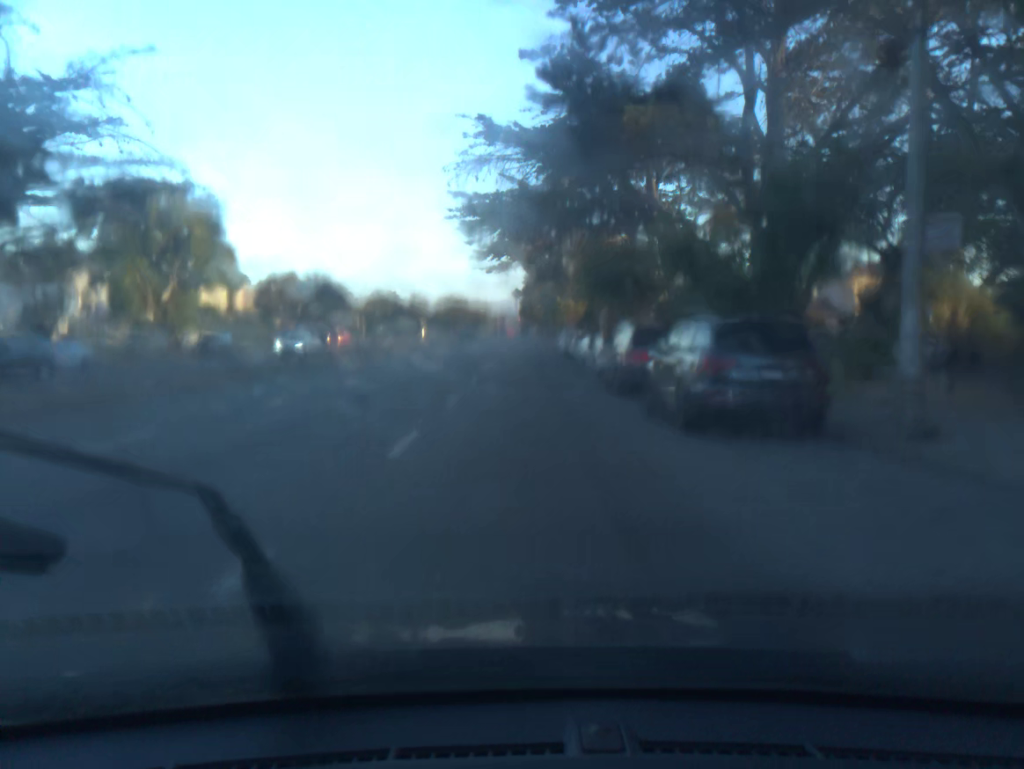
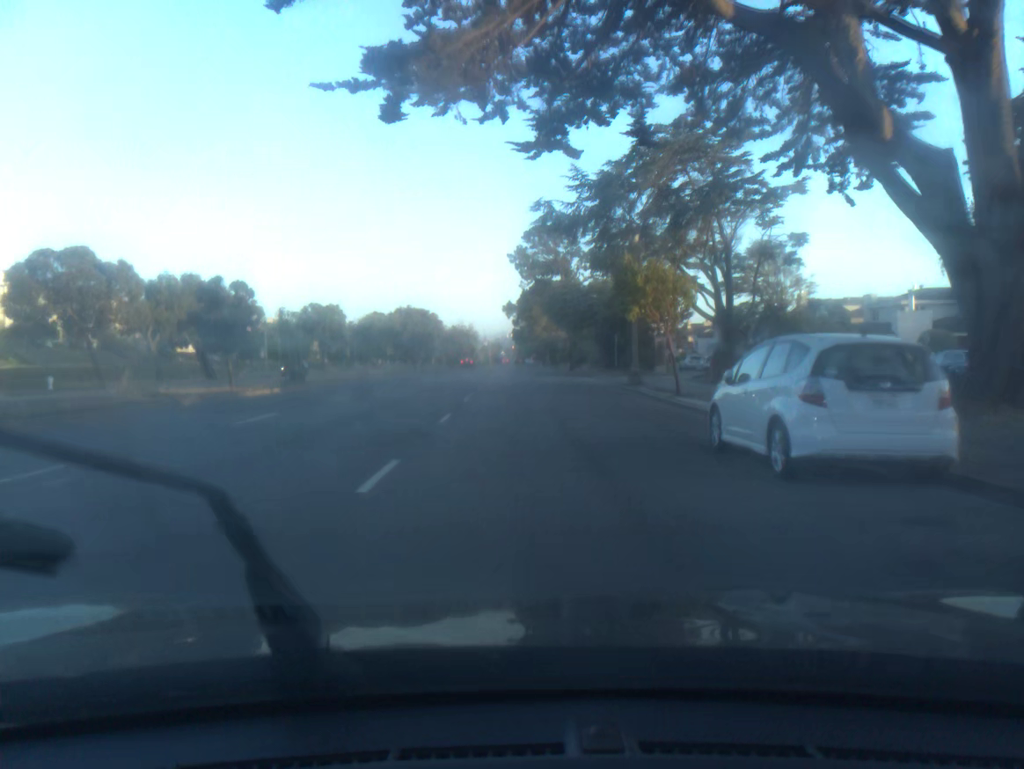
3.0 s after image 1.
(+0.2, +45.6) m; +1°
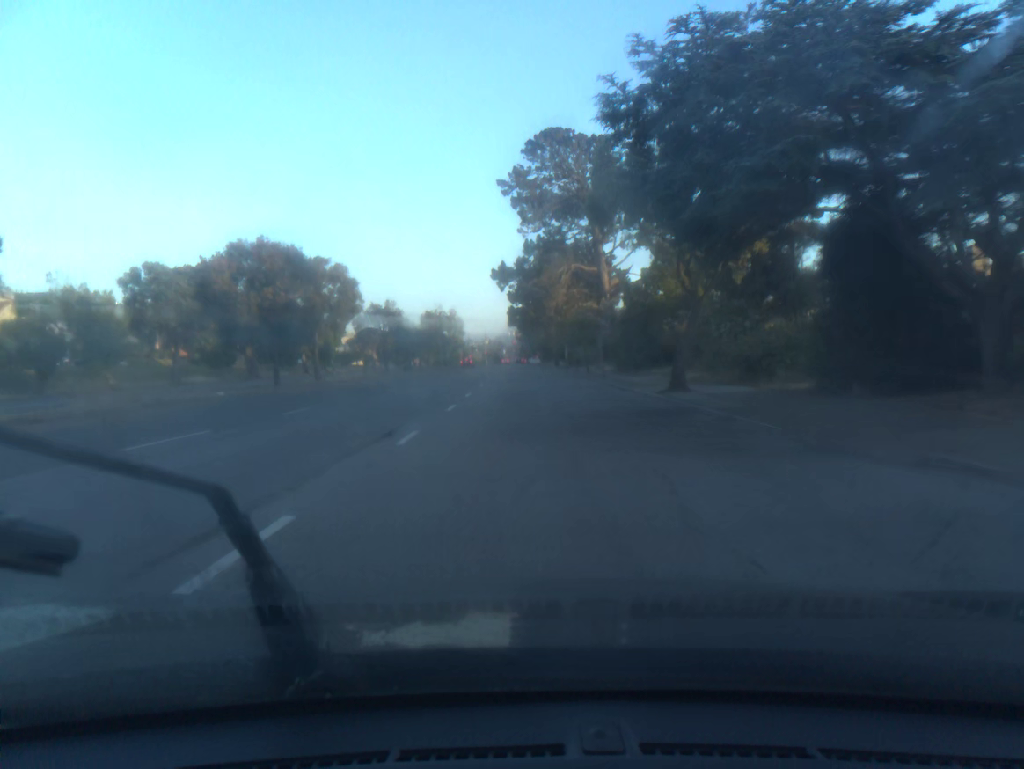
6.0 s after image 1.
(+0.1, +47.4) m; 0°
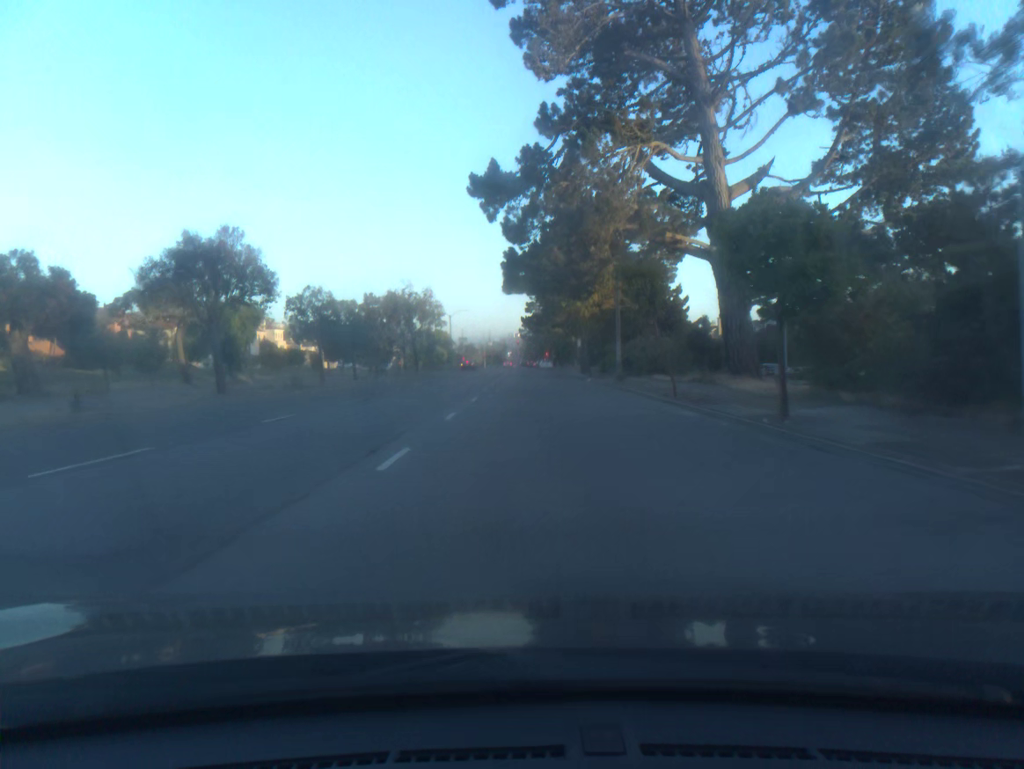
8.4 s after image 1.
(-0.1, +38.4) m; 0°
